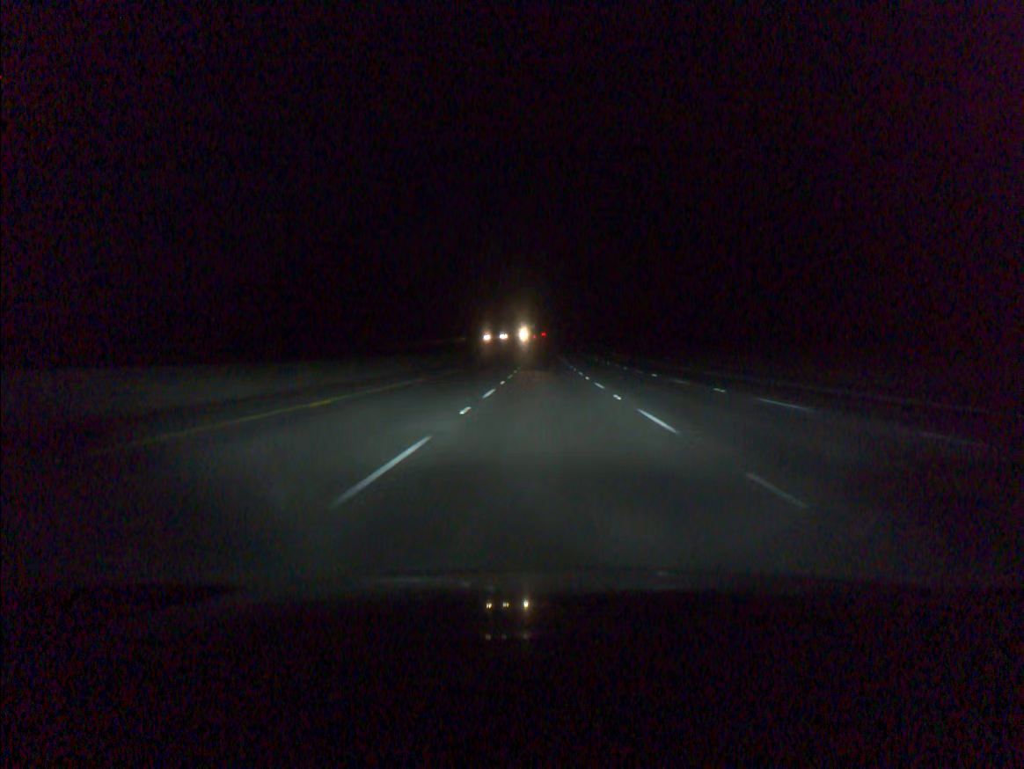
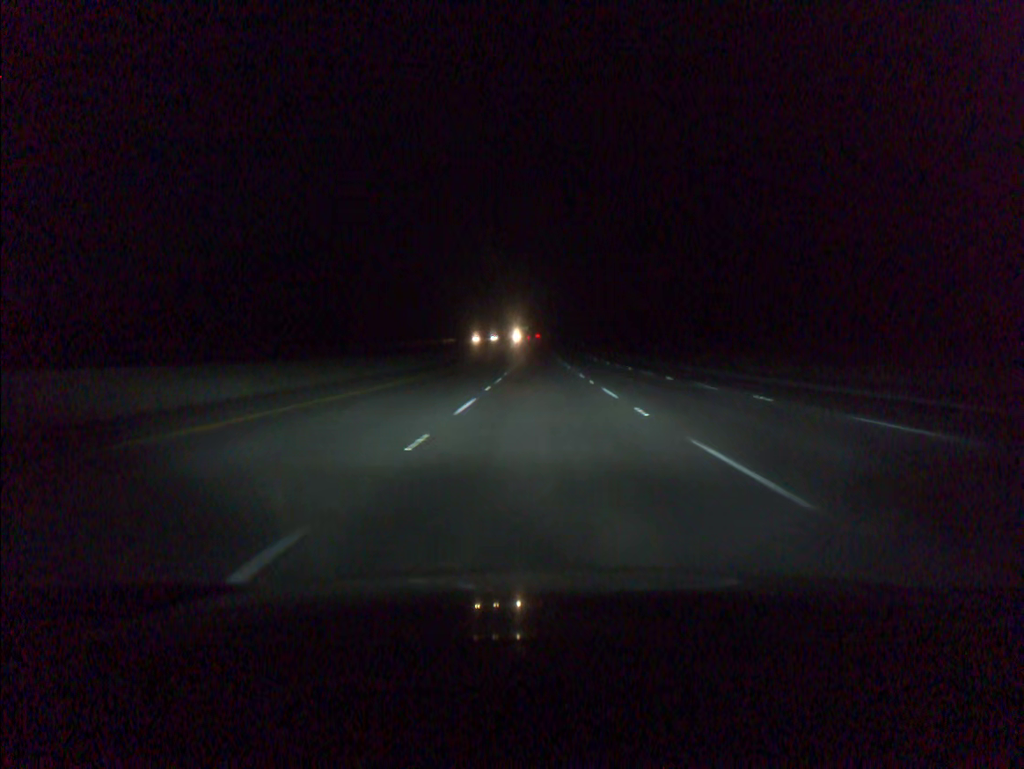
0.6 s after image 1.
(+0.1, +20.4) m; 0°
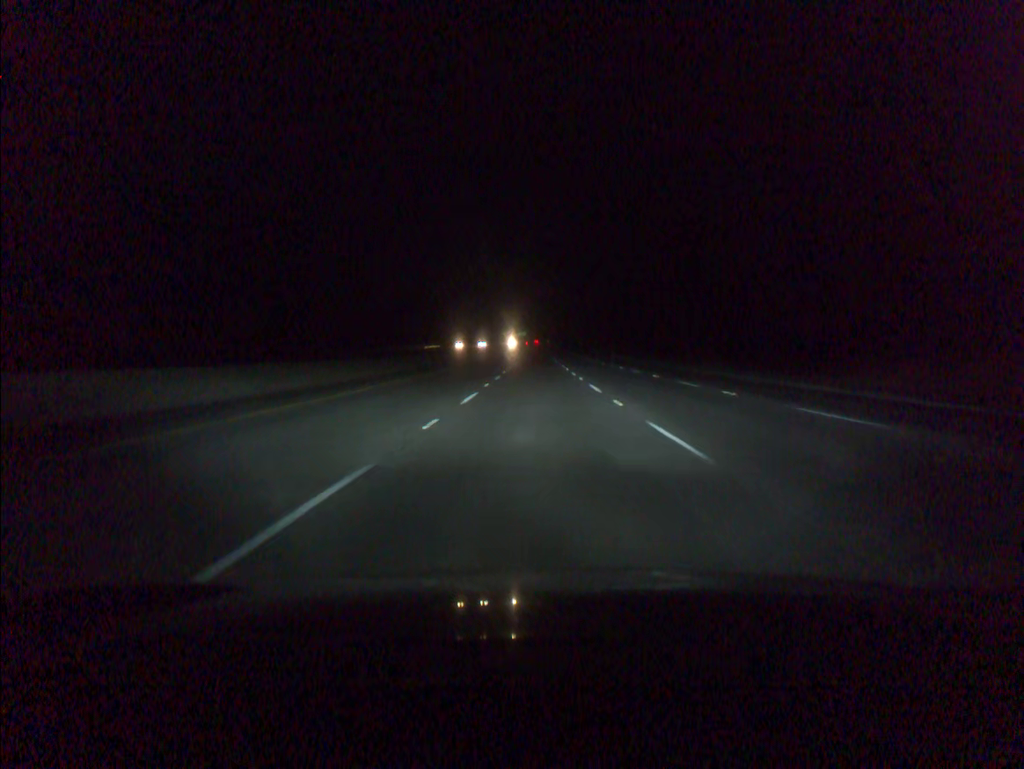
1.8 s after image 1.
(+0.1, +40.8) m; 0°
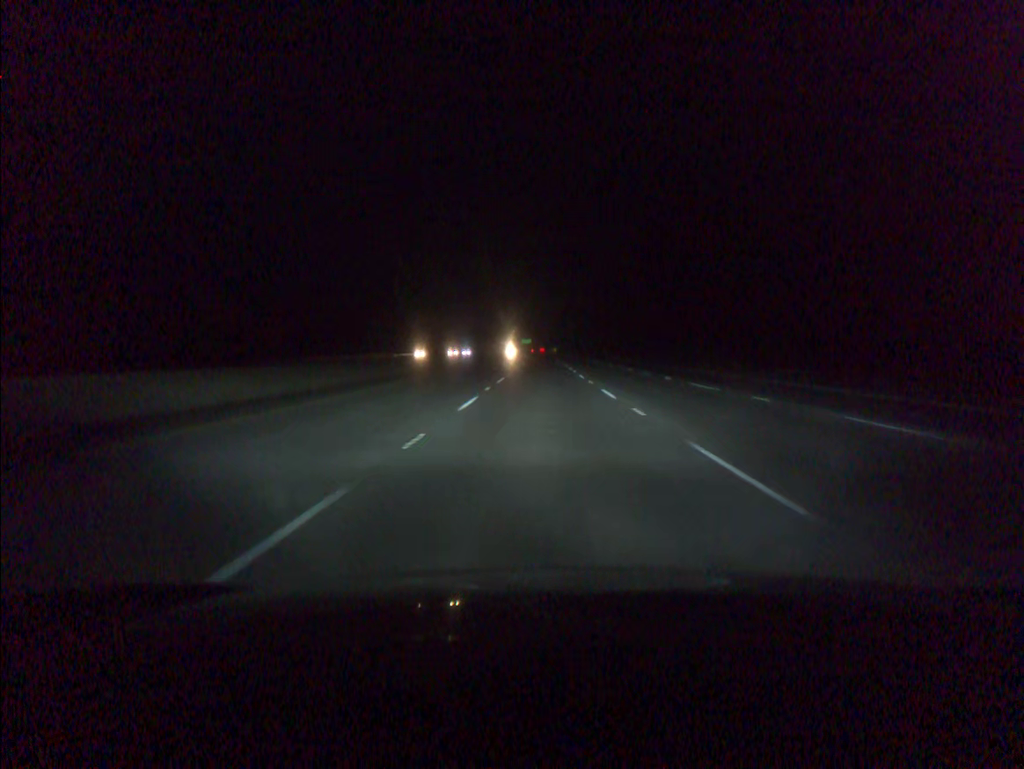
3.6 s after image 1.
(-0.3, +61.0) m; 0°
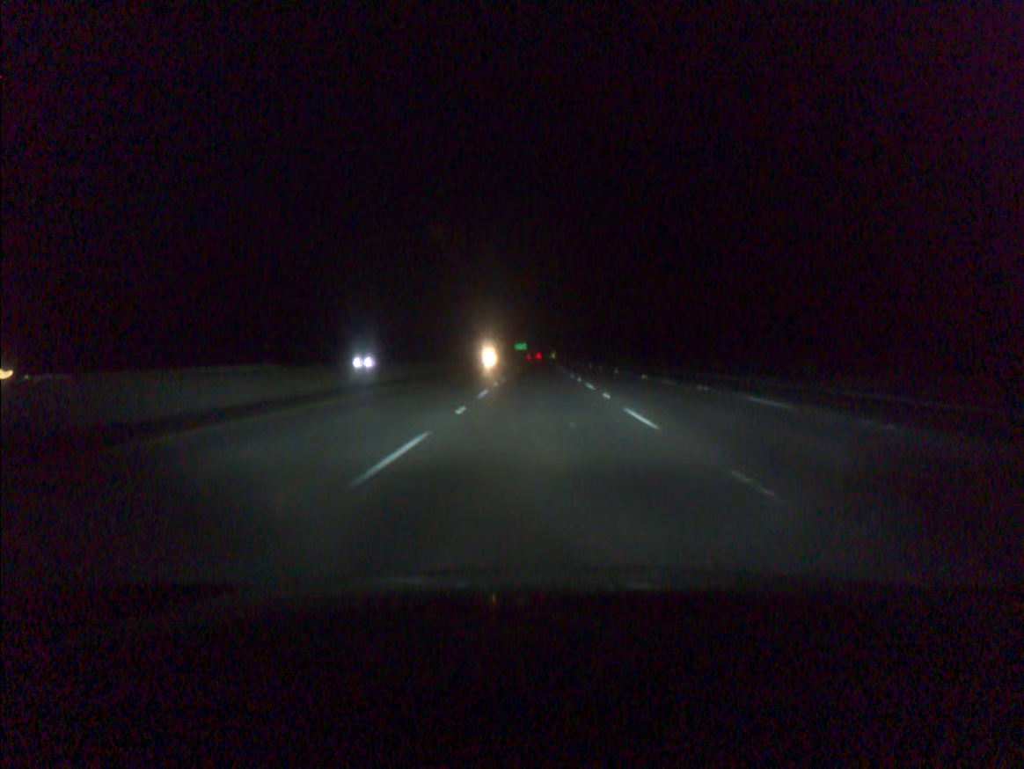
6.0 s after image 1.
(+0.3, +80.9) m; 0°
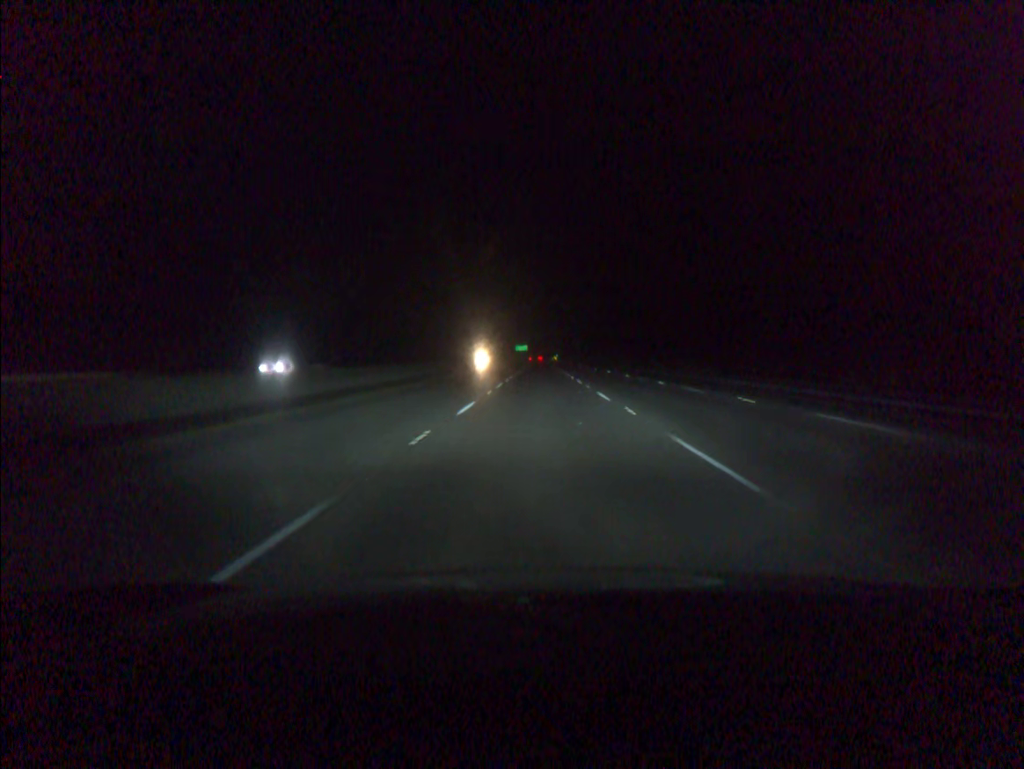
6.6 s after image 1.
(0.0, +20.3) m; 0°
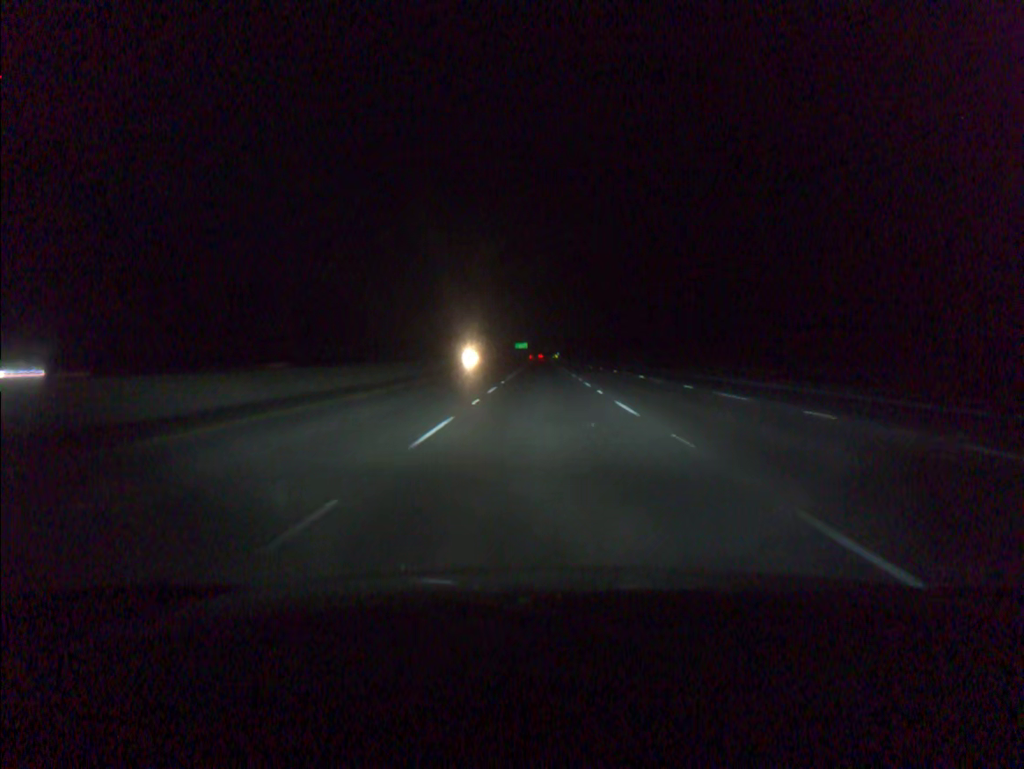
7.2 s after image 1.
(0.0, +20.3) m; 0°
